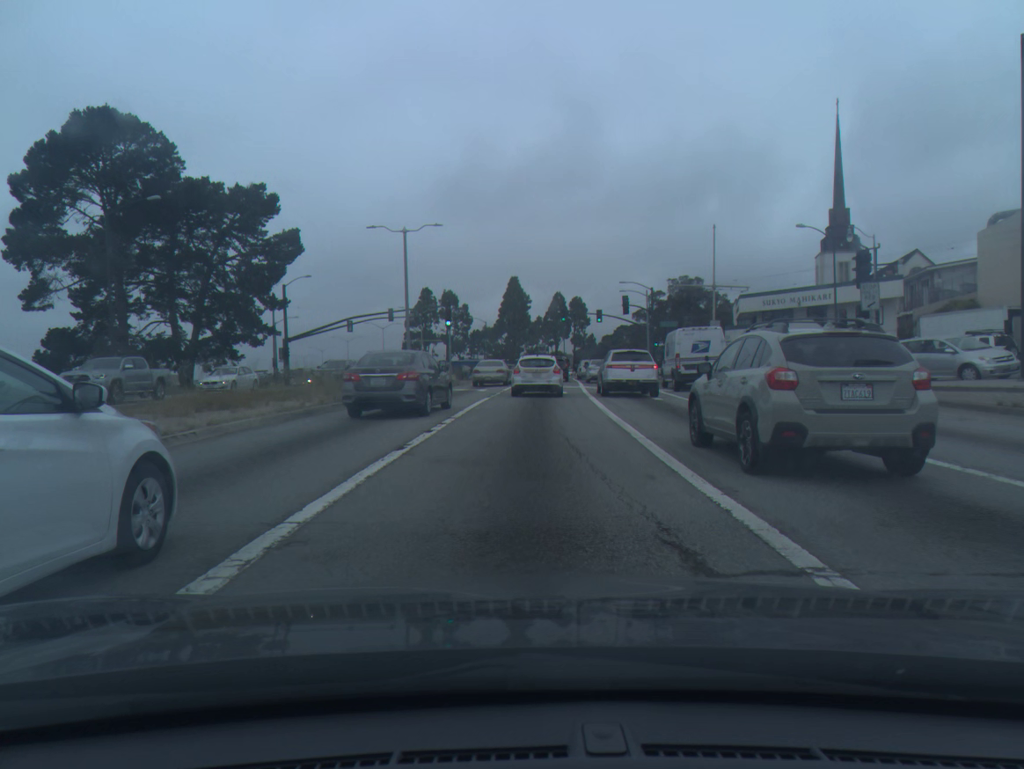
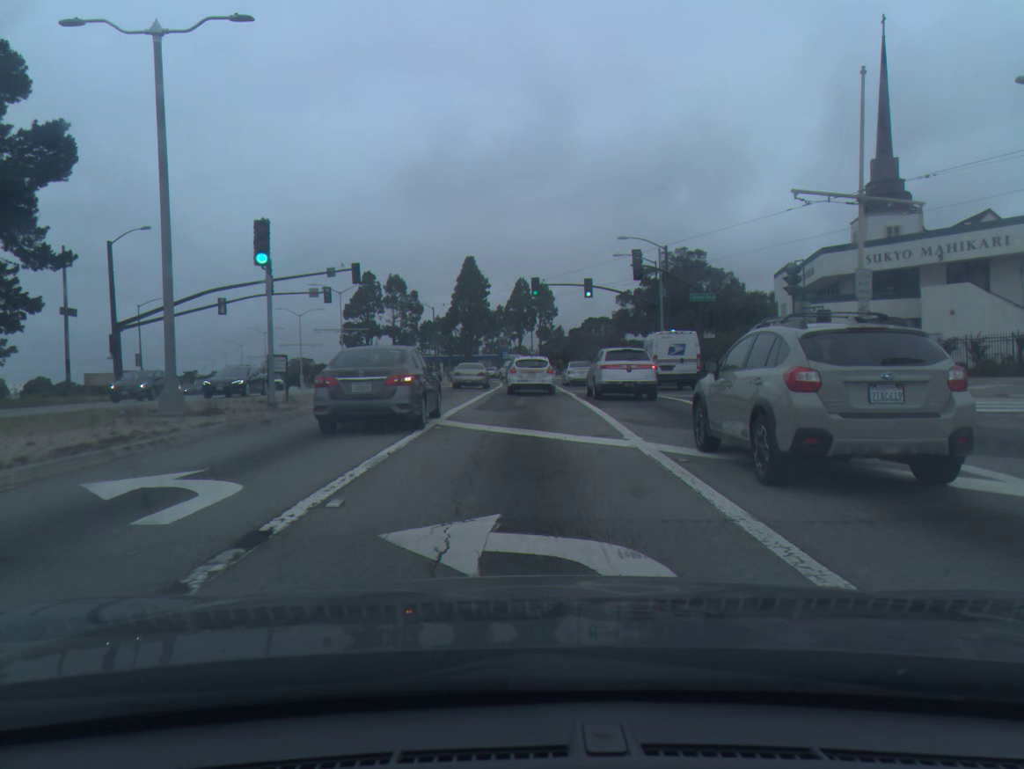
(+0.6, +27.7) m; +3°
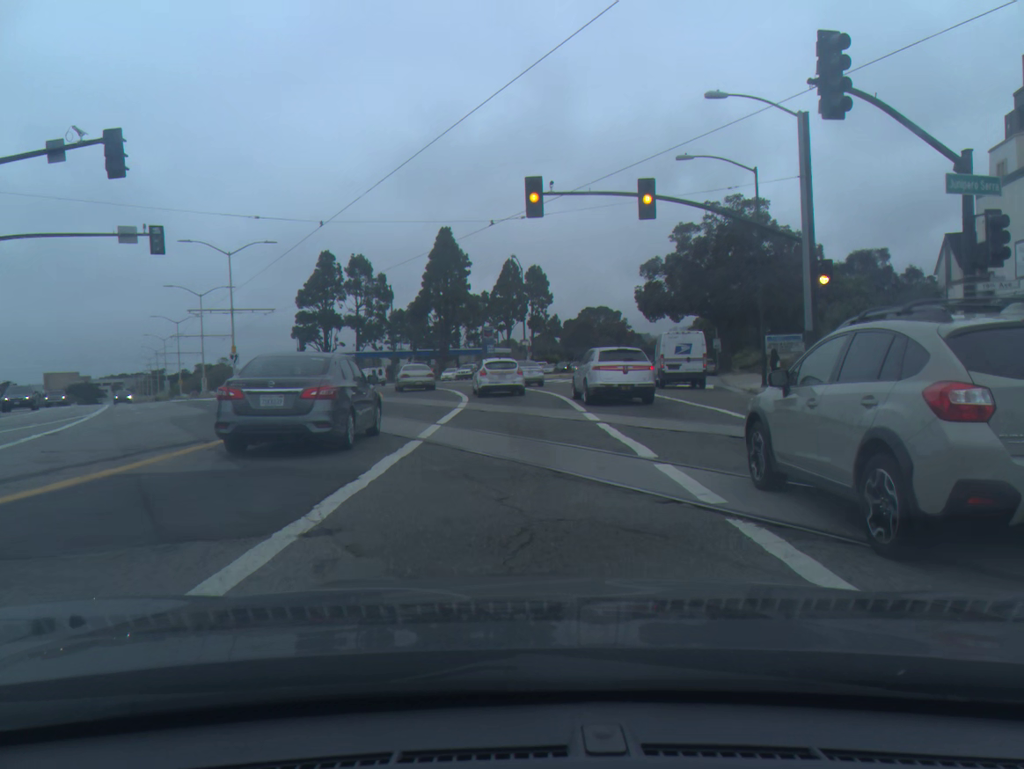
(+0.2, +28.8) m; 0°
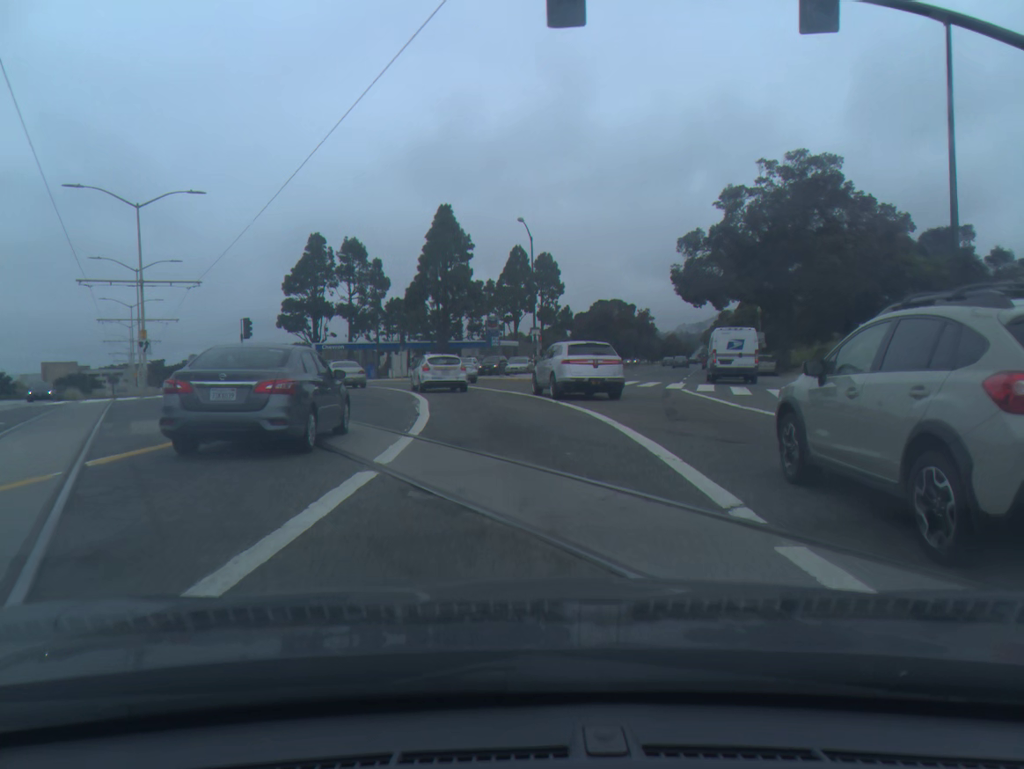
(+0.1, +14.5) m; 0°
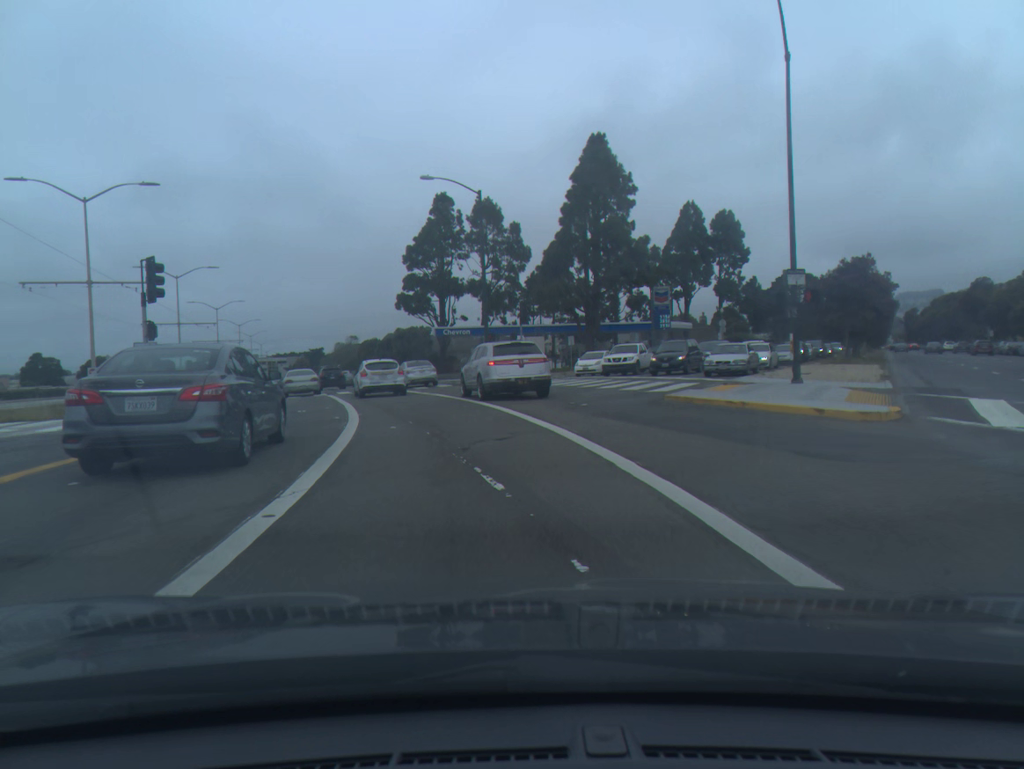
(-2.2, +28.8) m; -11°
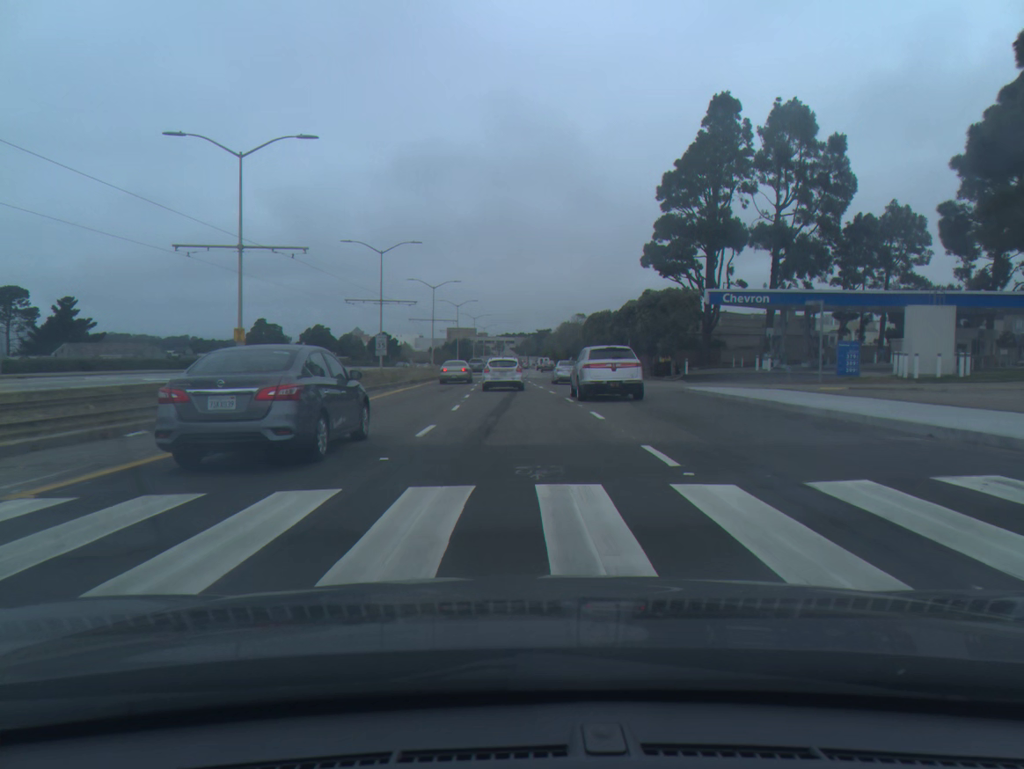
(-6.8, +36.4) m; -16°
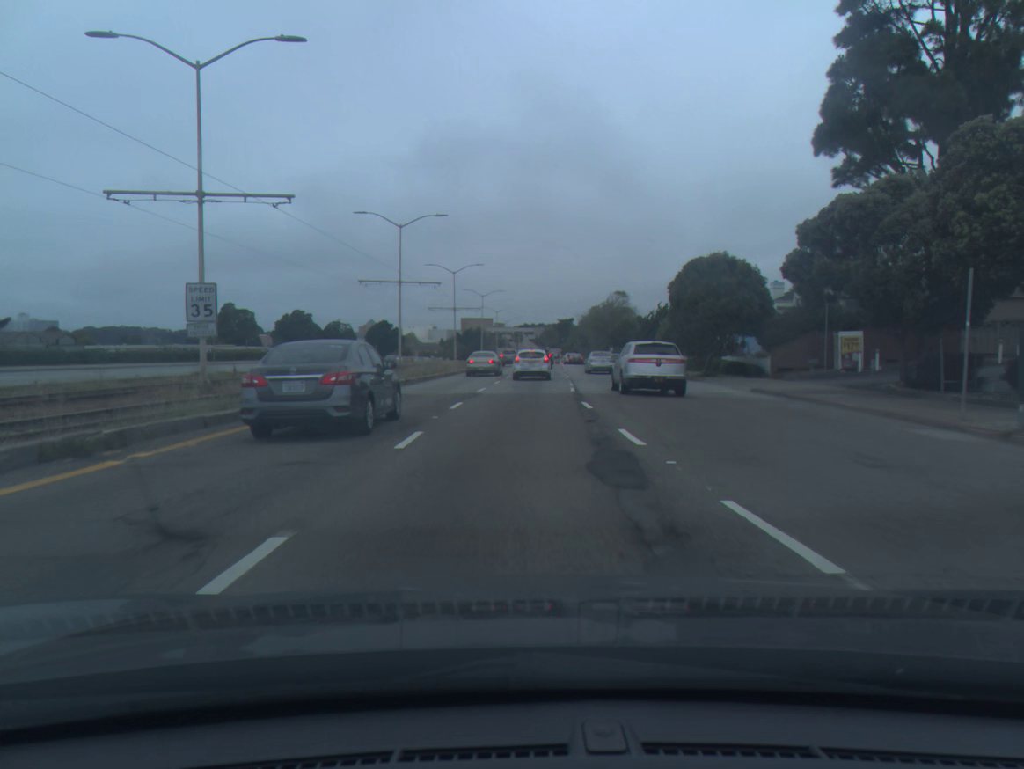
(-0.6, +39.5) m; -1°
